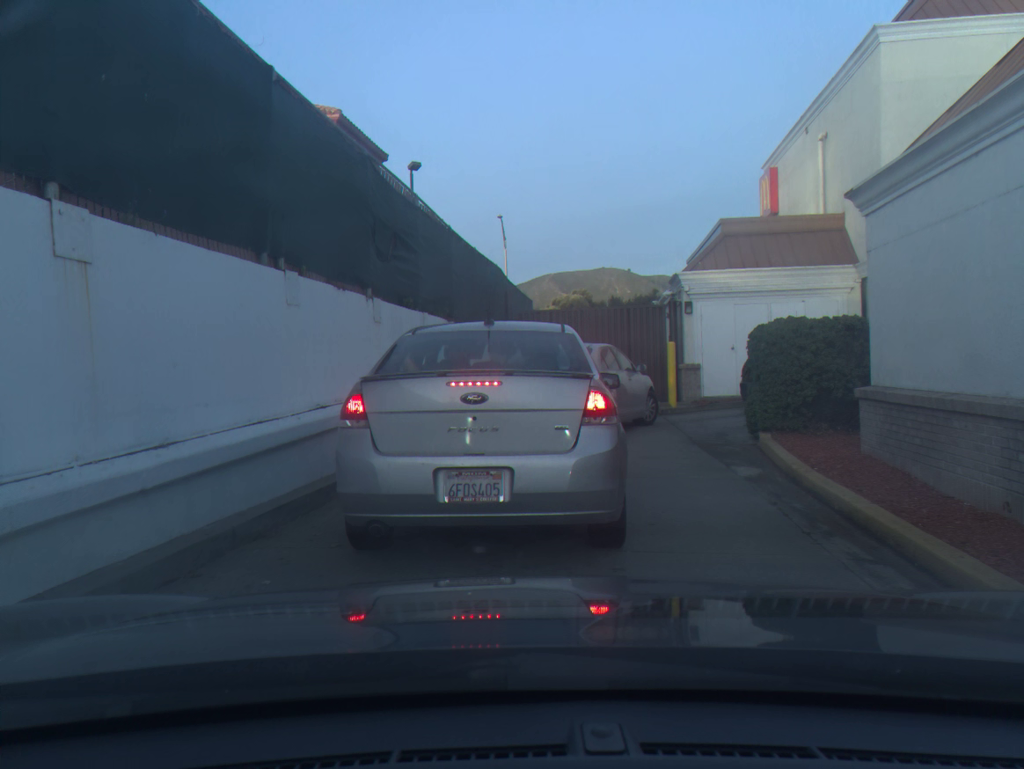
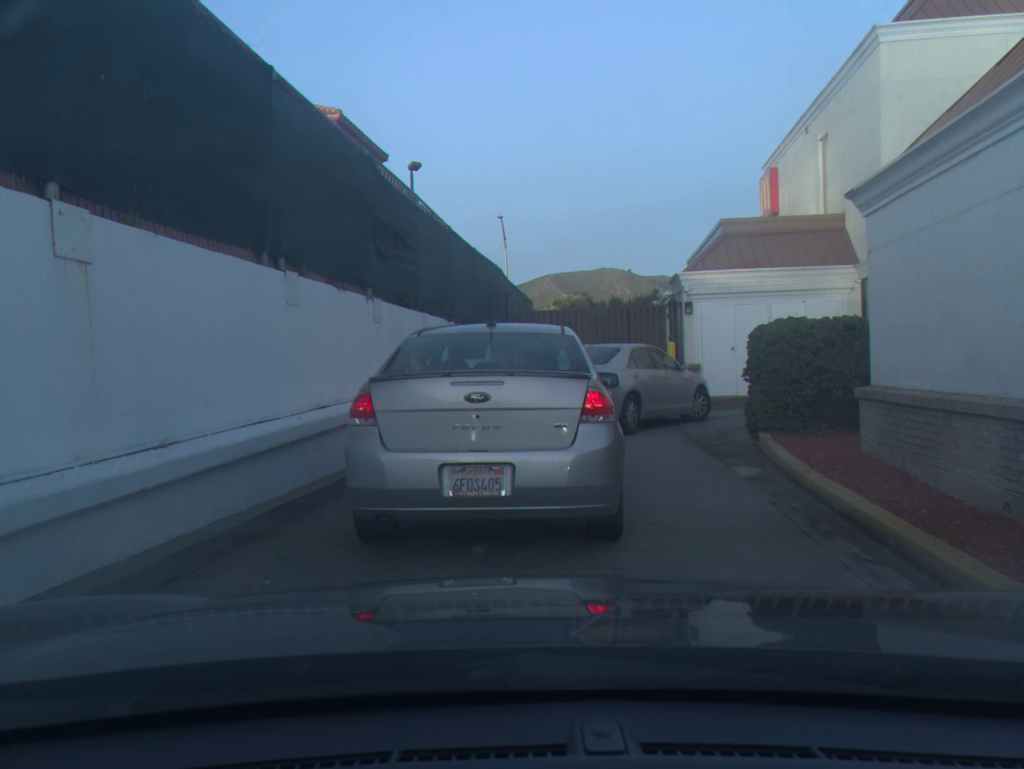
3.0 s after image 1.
(0.0, 0.0) m; 0°
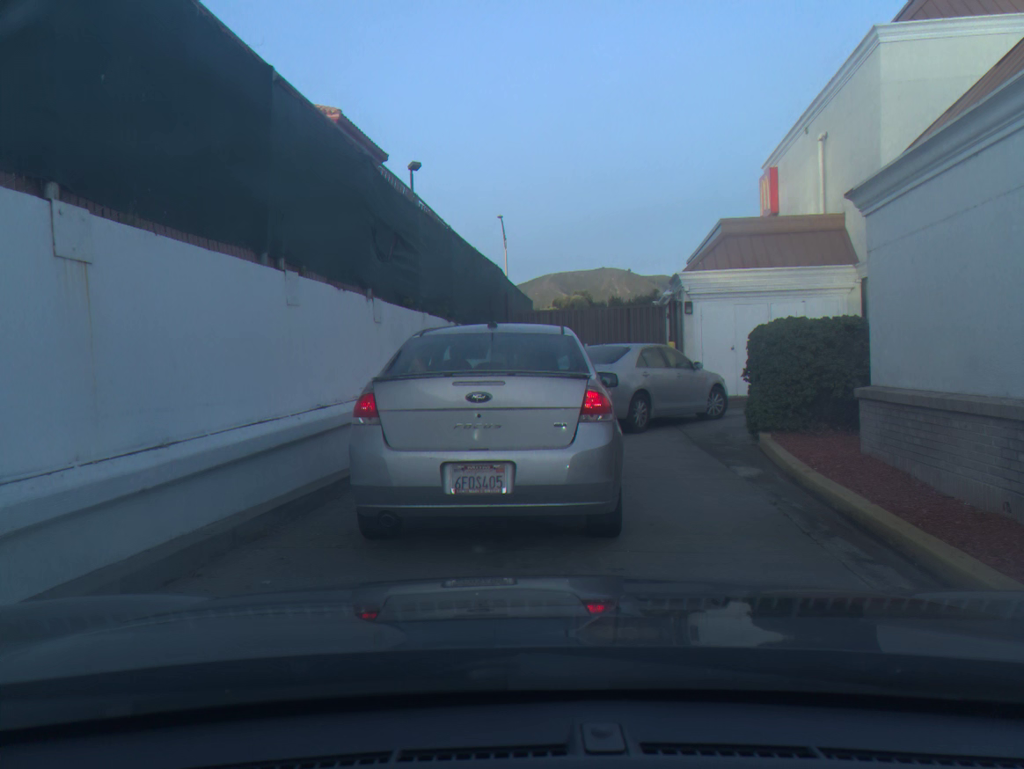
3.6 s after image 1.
(0.0, 0.0) m; 0°
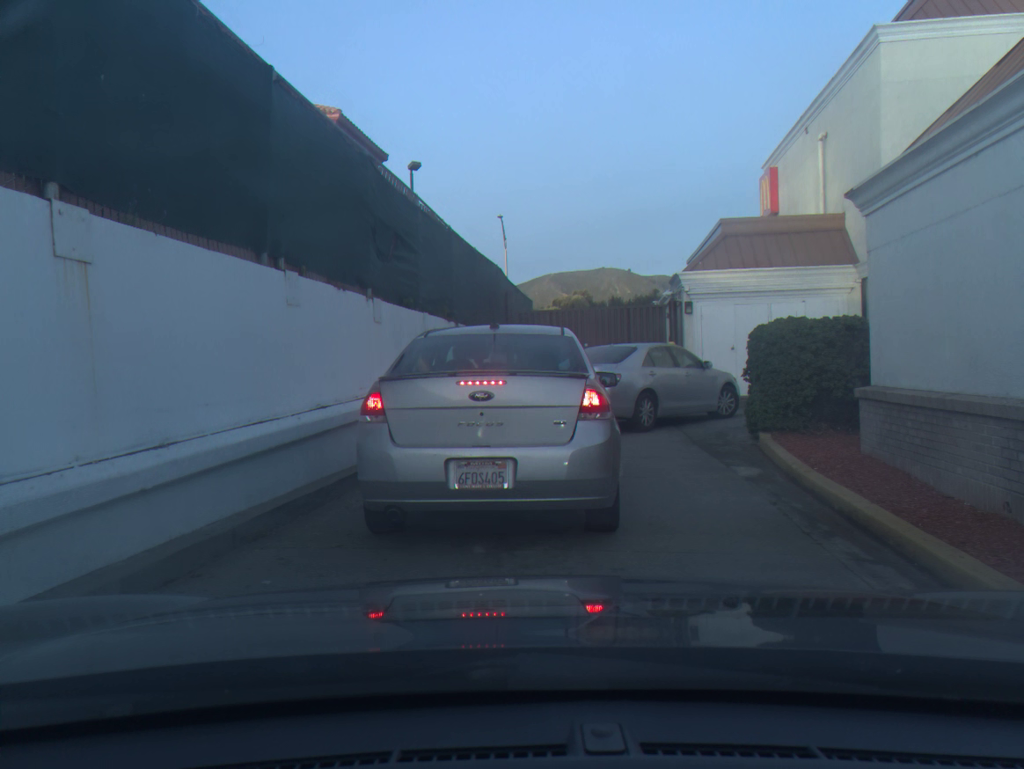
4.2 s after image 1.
(0.0, 0.0) m; 0°
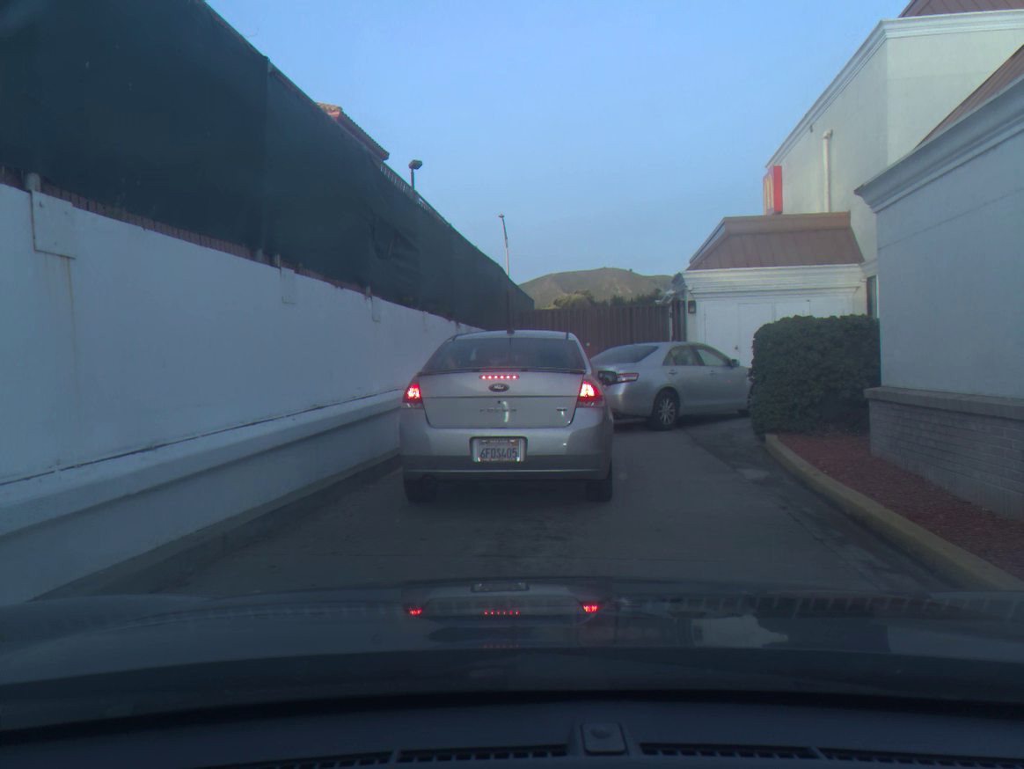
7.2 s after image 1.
(0.0, +0.2) m; 0°
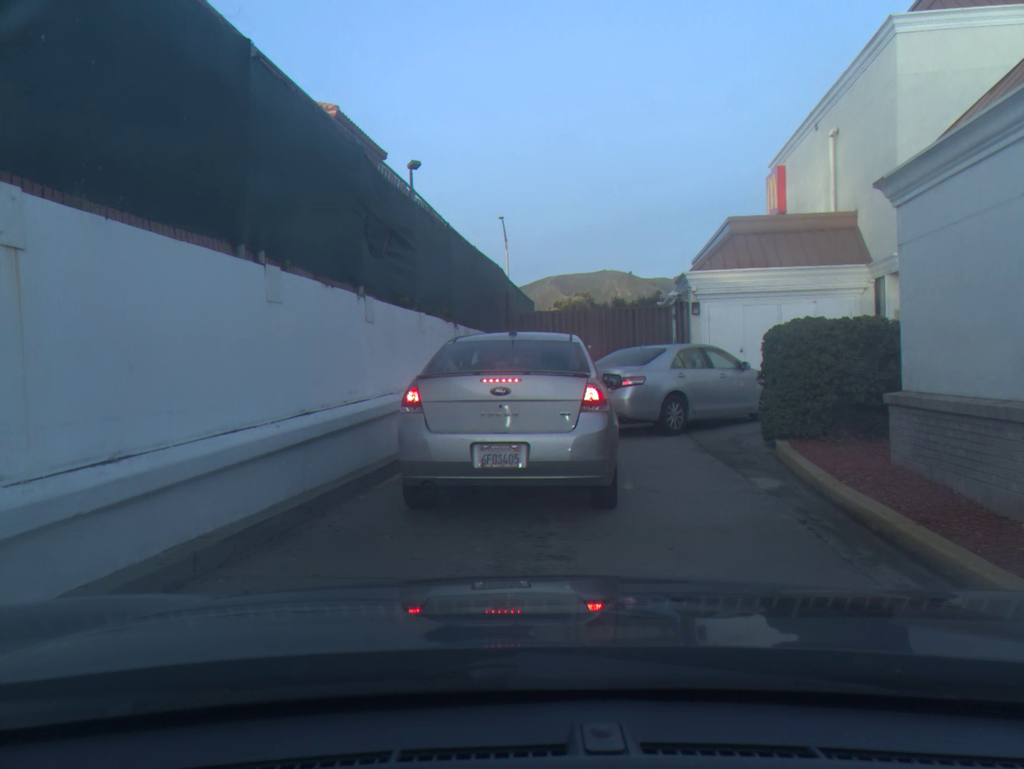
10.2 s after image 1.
(+0.1, +0.4) m; 0°
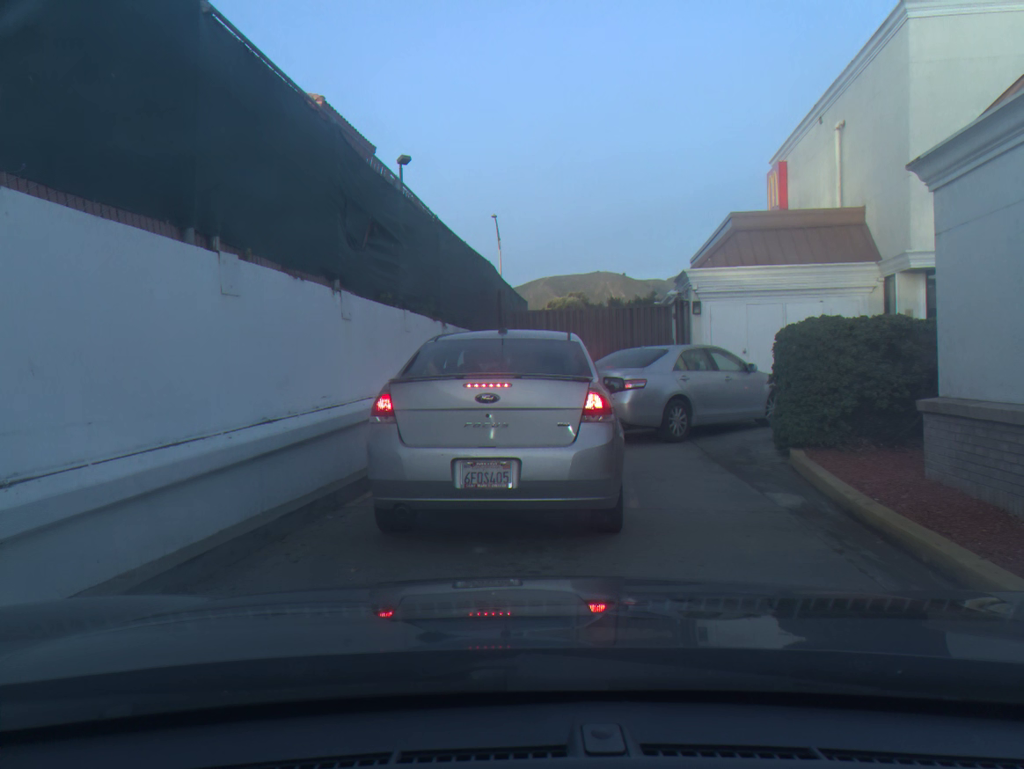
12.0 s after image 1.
(+0.1, +0.8) m; 0°
